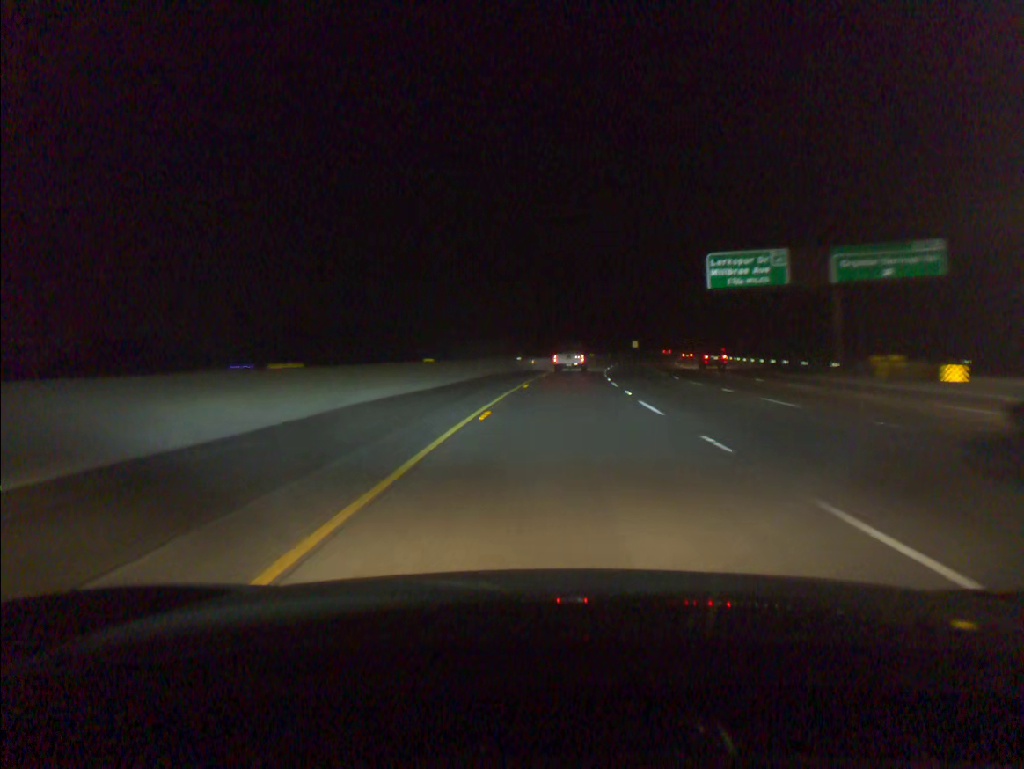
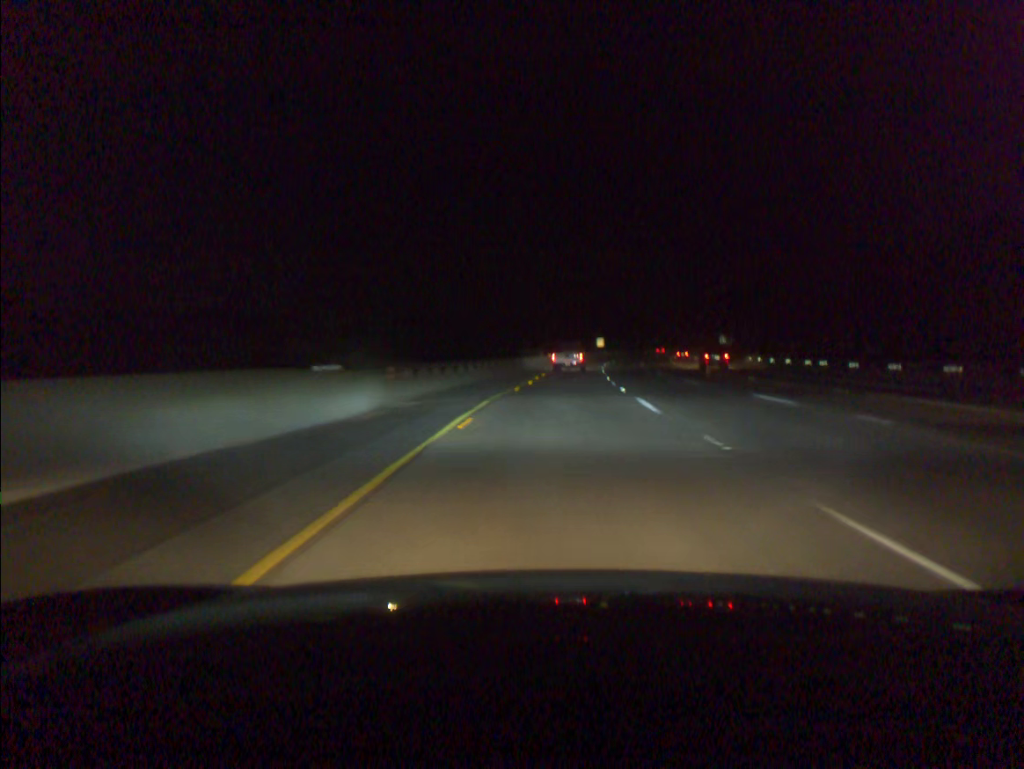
(+1.4, +42.8) m; +4°
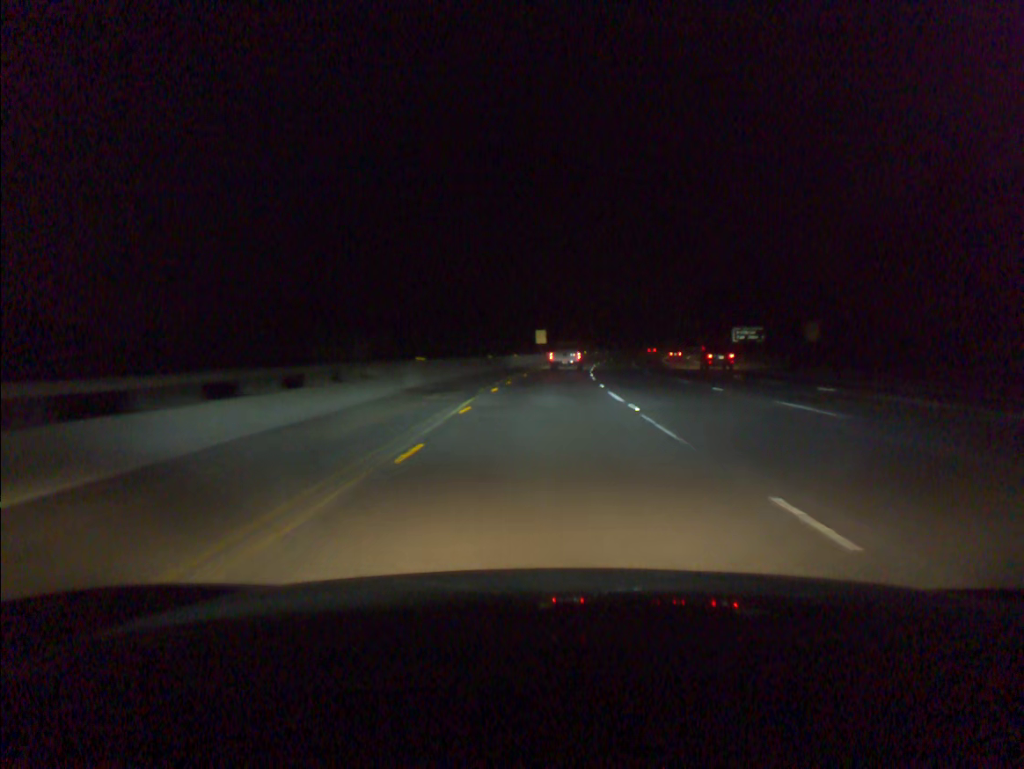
(+3.0, +62.3) m; +5°
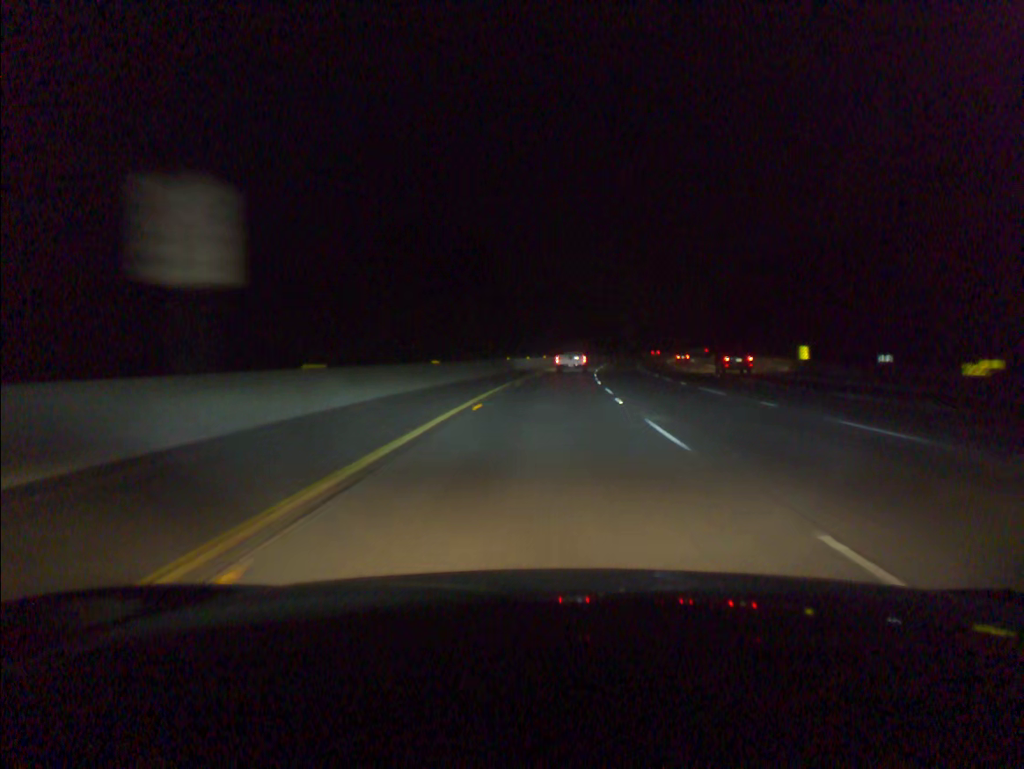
(+4.1, +80.5) m; +6°
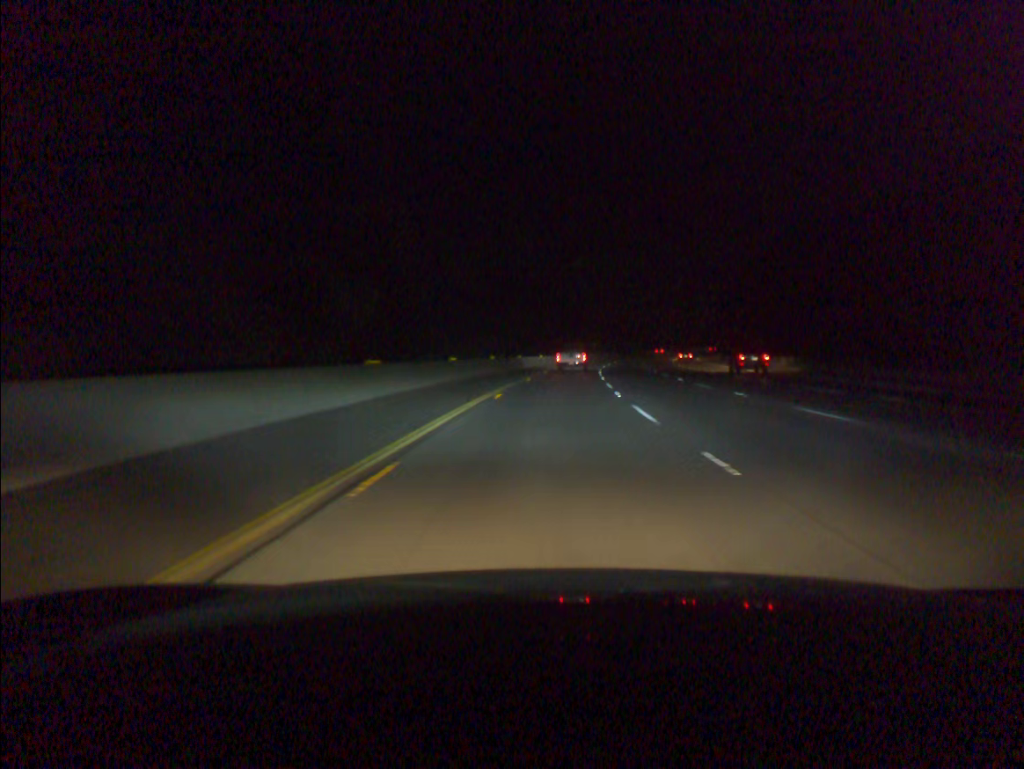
(+1.0, +39.8) m; +3°
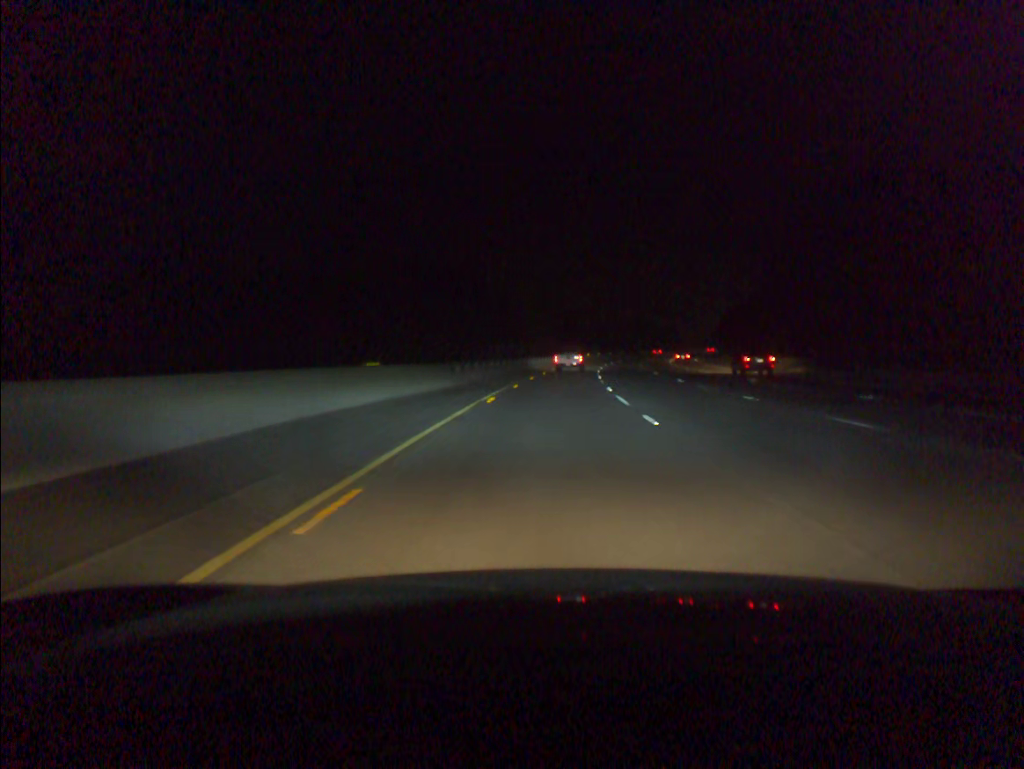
(+2.7, +59.4) m; +5°
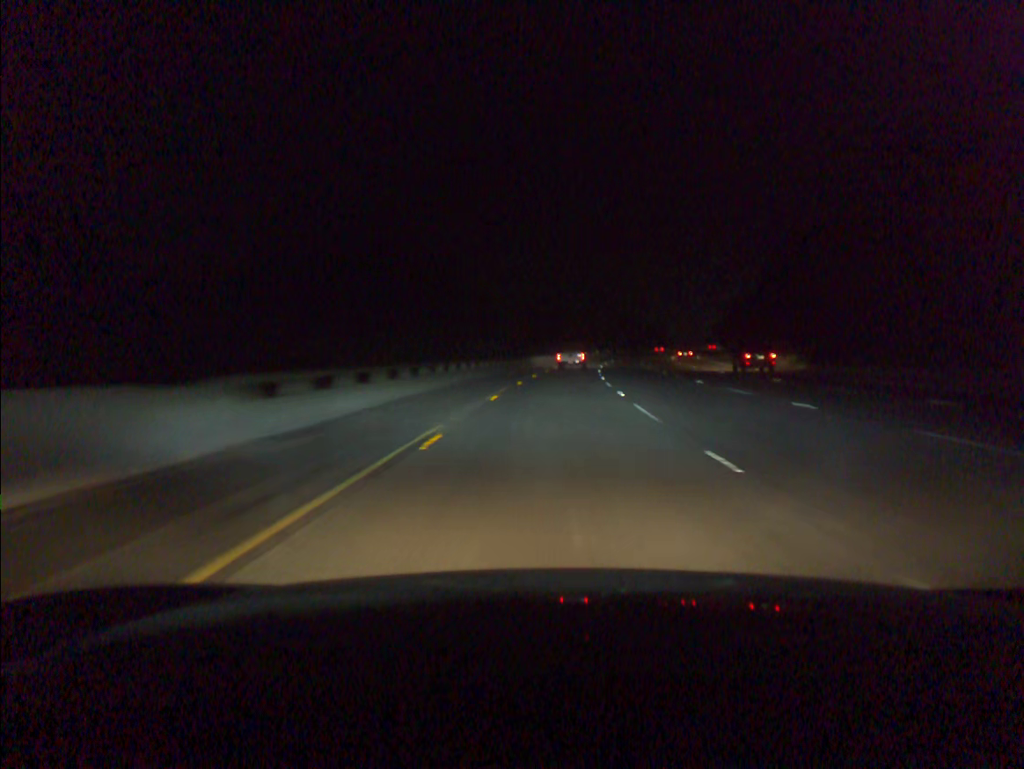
(+0.3, +19.8) m; +2°
